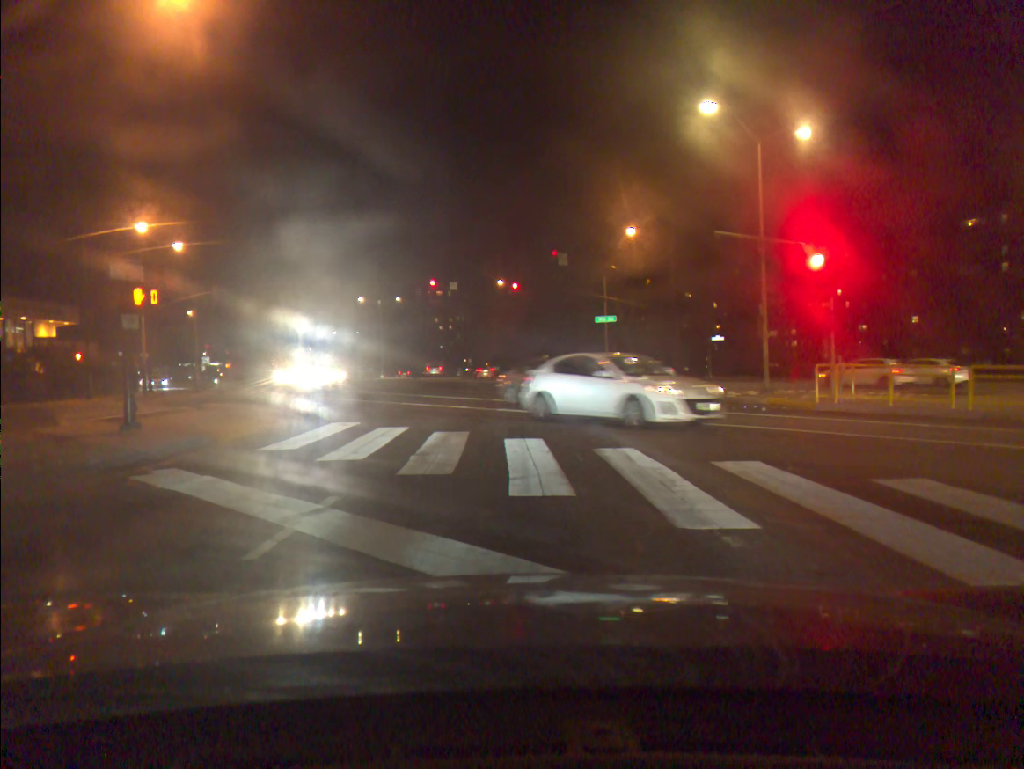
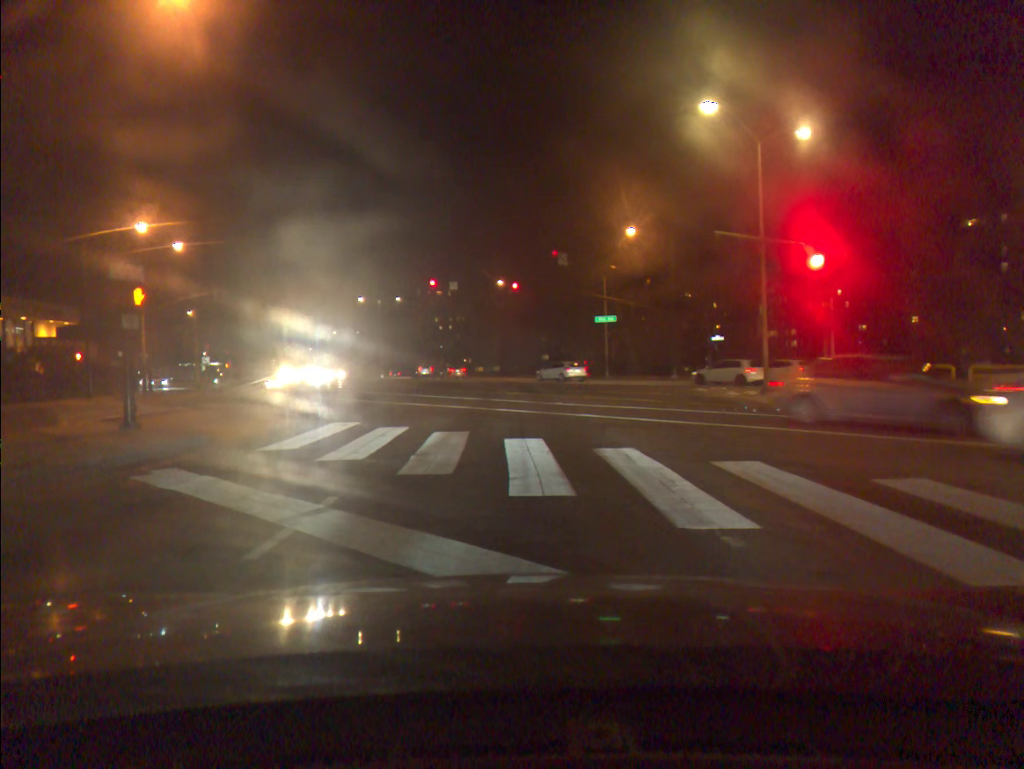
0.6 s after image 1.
(0.0, 0.0) m; 0°
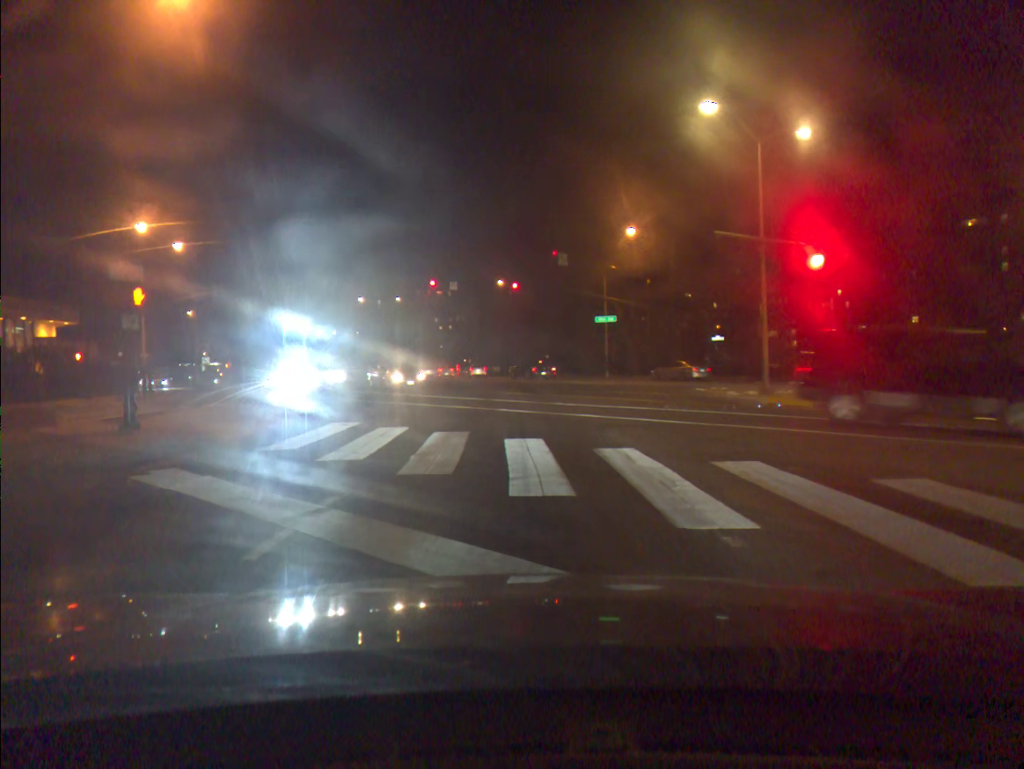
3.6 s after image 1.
(0.0, 0.0) m; 0°
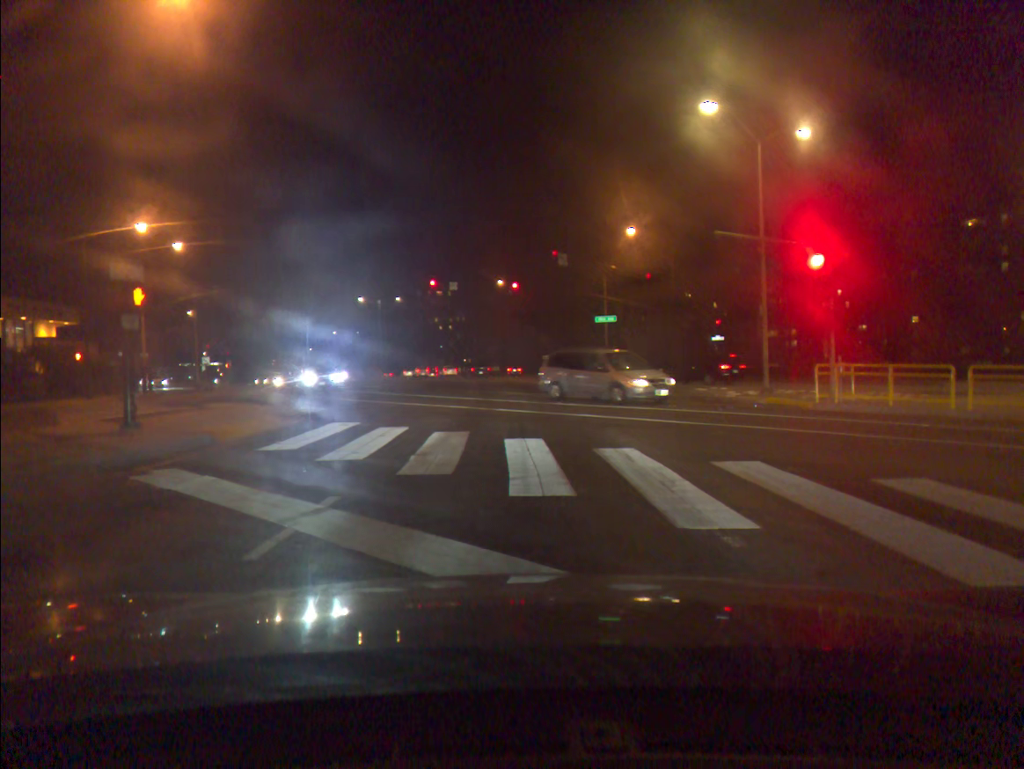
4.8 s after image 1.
(0.0, 0.0) m; 0°
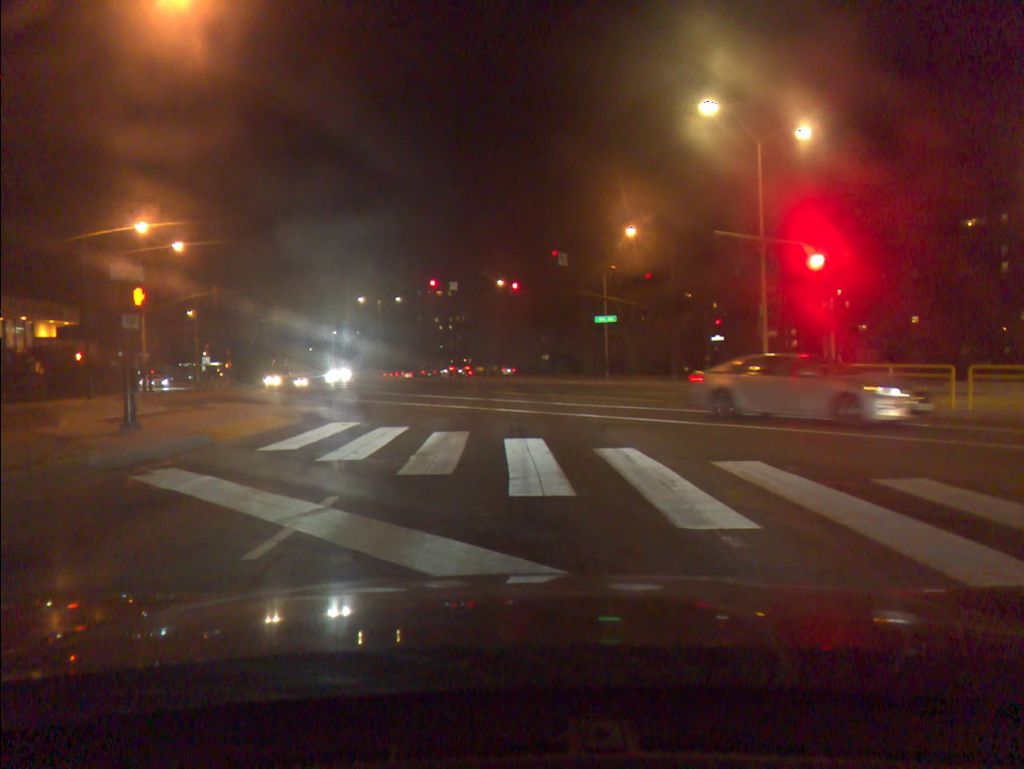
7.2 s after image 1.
(0.0, 0.0) m; 0°
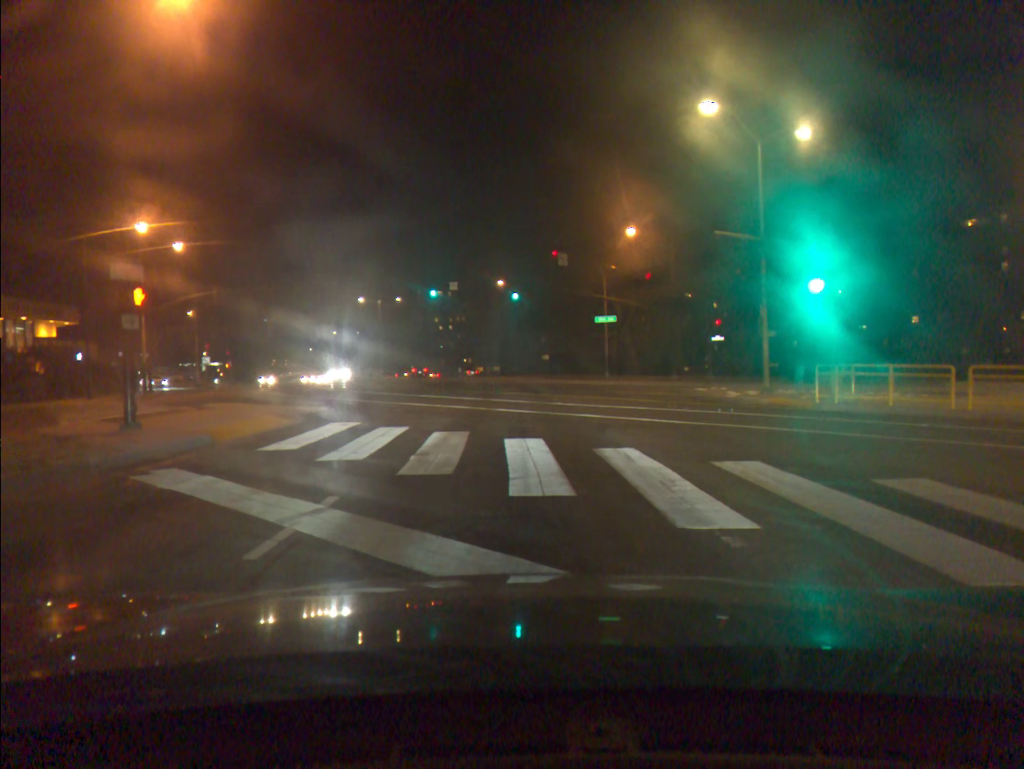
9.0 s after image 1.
(0.0, 0.0) m; 0°
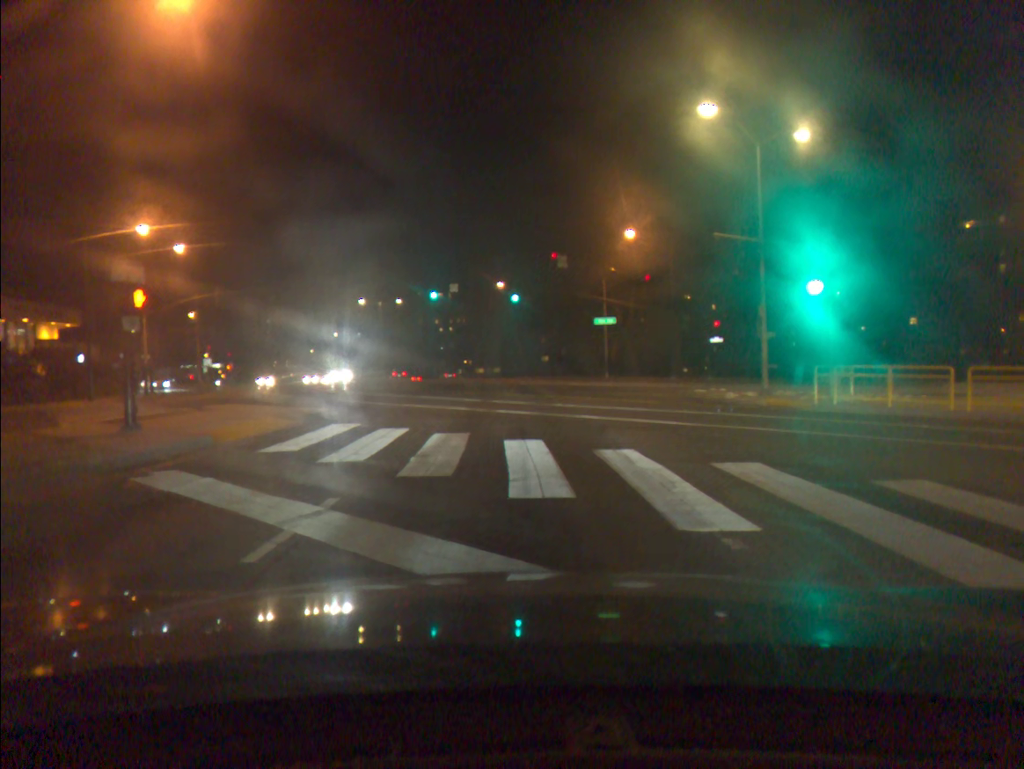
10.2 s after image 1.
(0.0, 0.0) m; 0°
